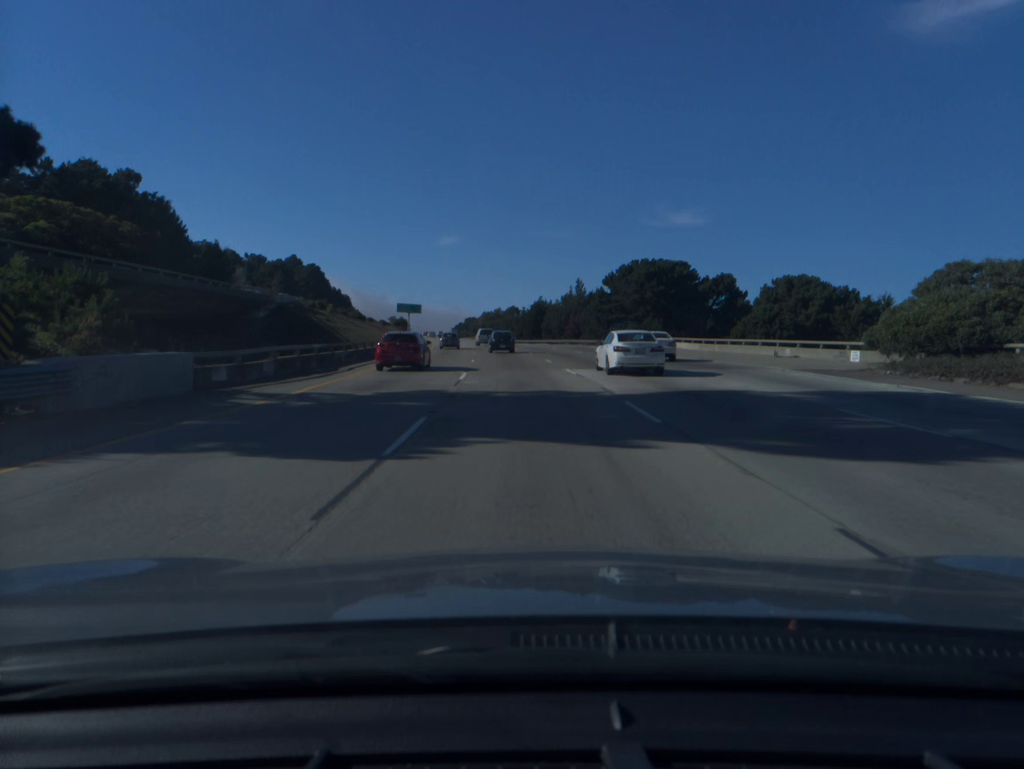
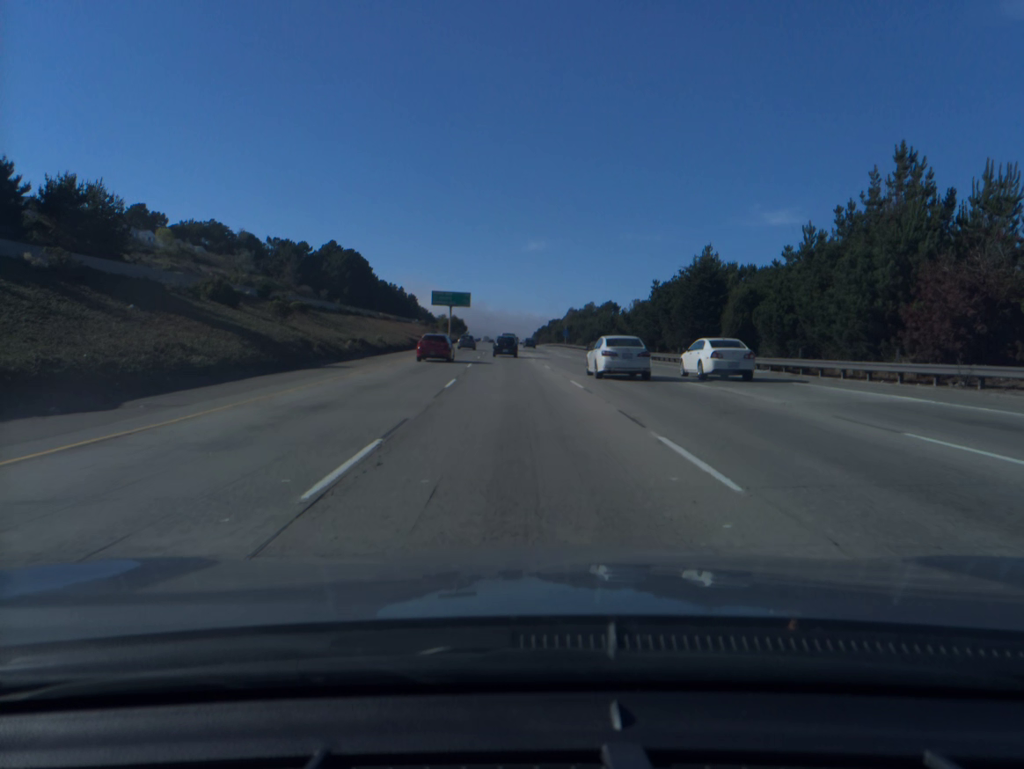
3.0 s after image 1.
(-4.5, +84.4) m; -6°
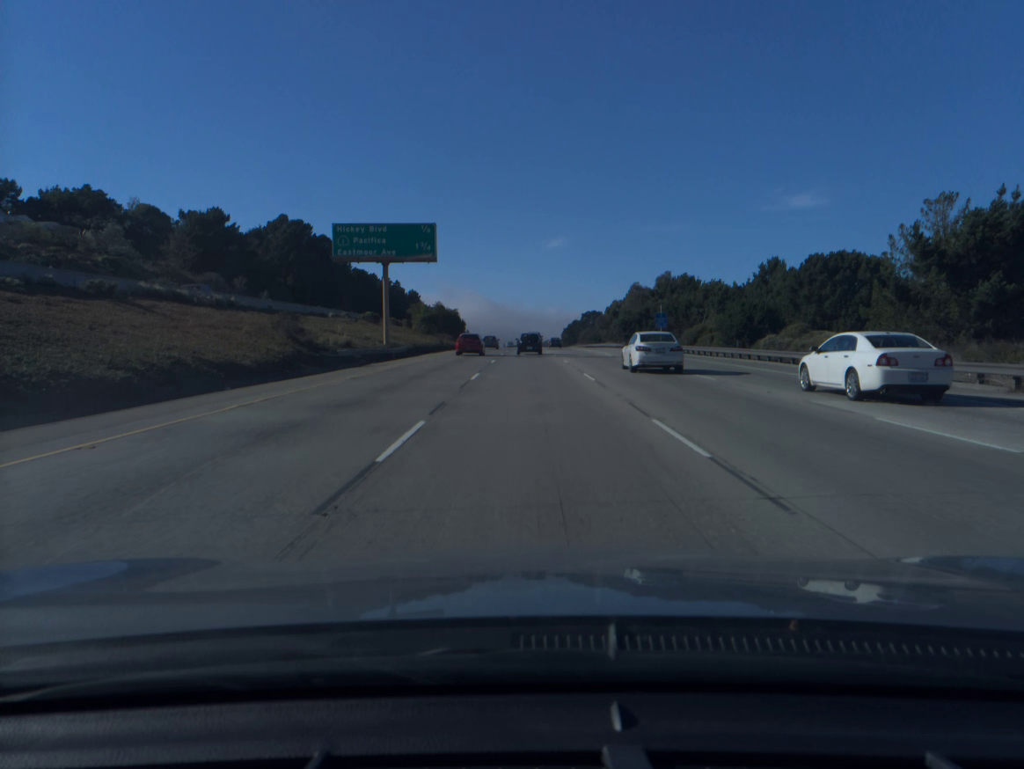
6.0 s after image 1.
(-2.7, +85.2) m; -2°
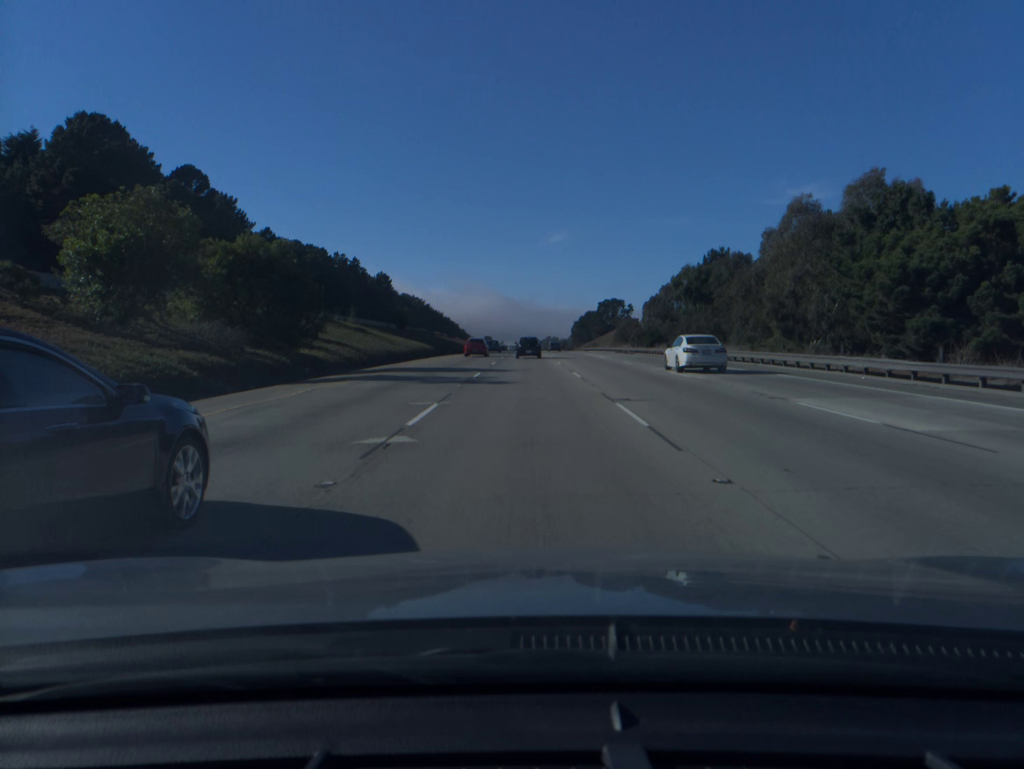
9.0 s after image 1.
(+0.1, +84.4) m; 0°
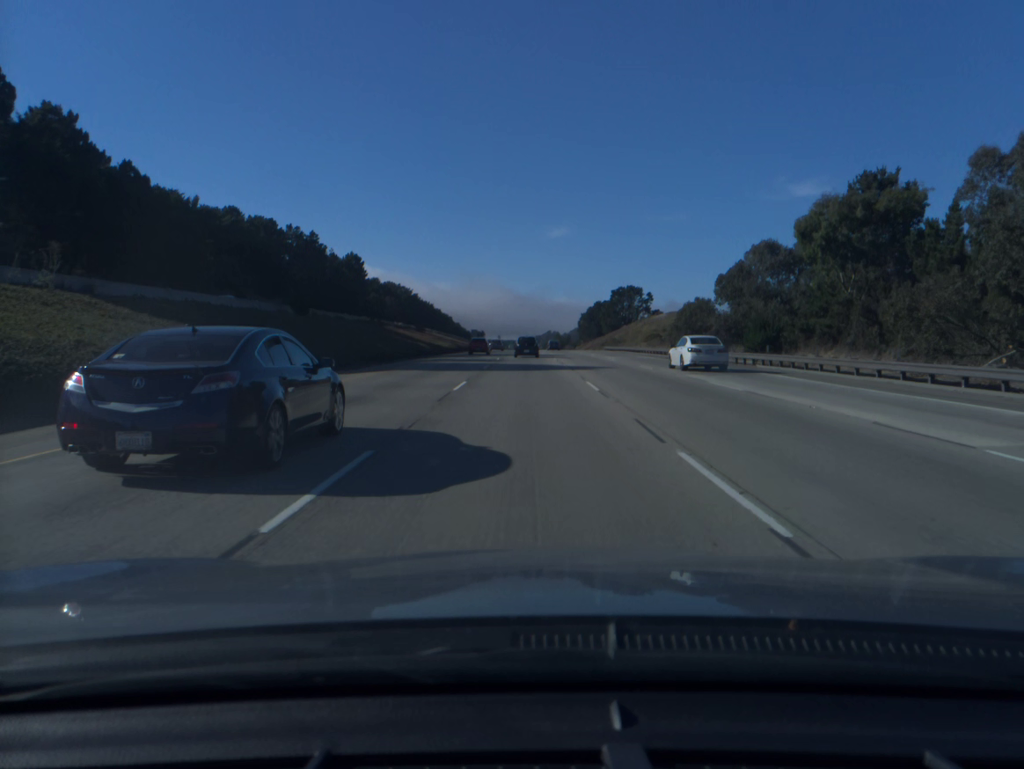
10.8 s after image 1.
(0.0, +50.4) m; 0°
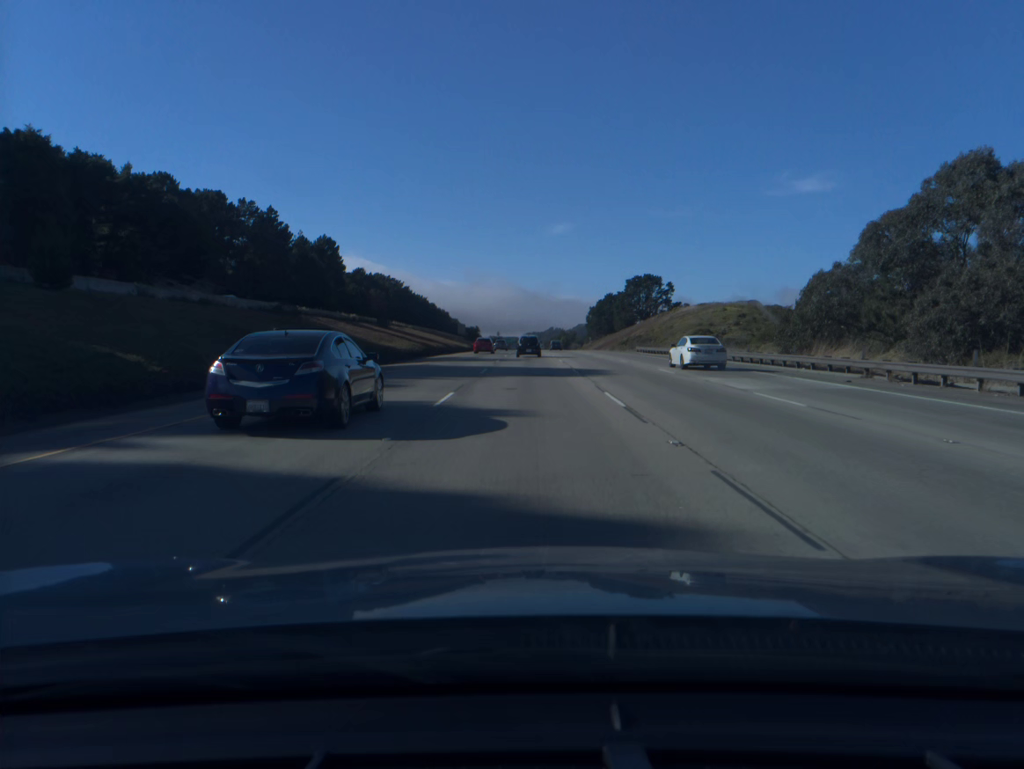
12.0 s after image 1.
(0.0, +33.7) m; 0°
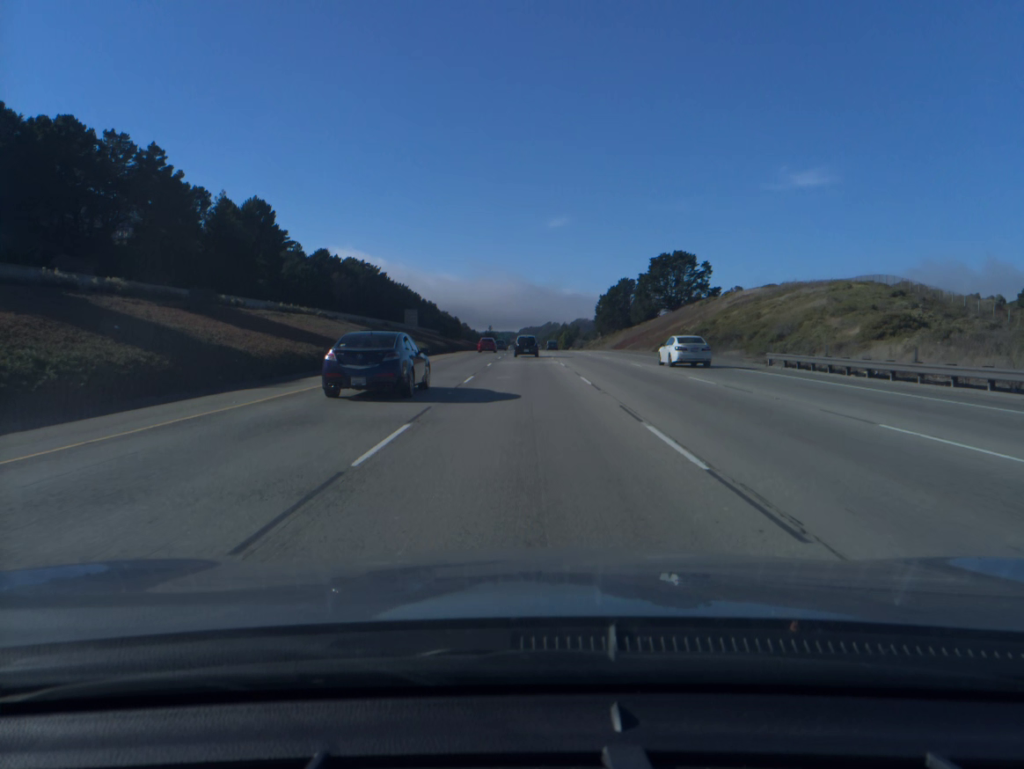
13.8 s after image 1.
(+0.1, +50.9) m; 0°
